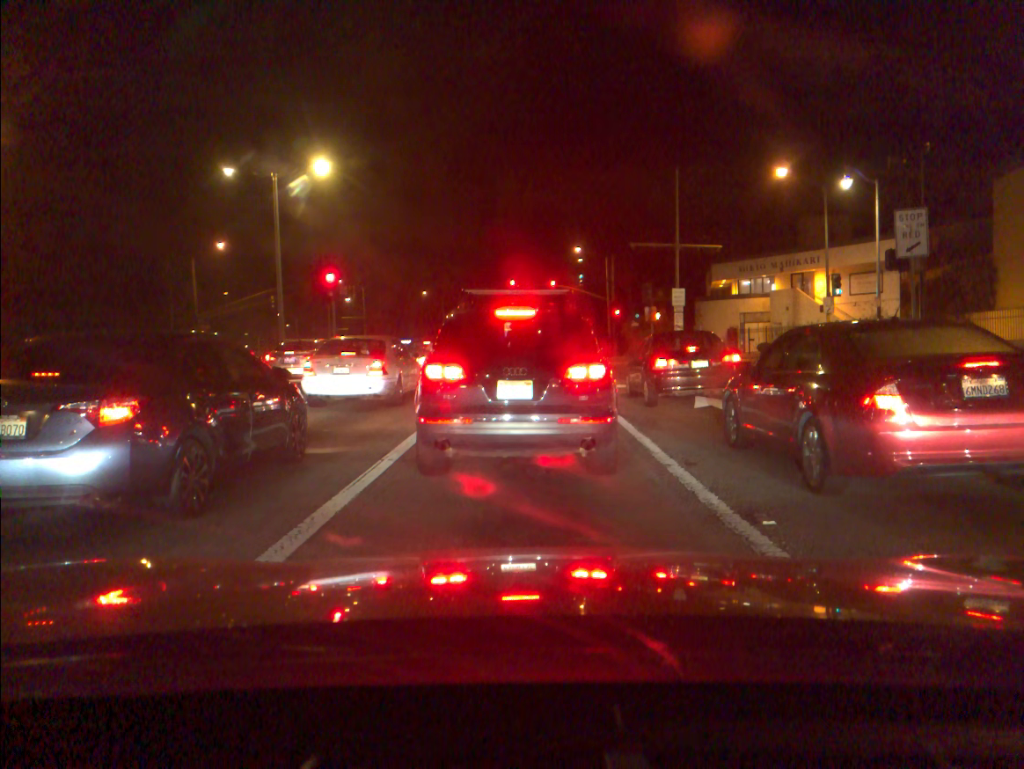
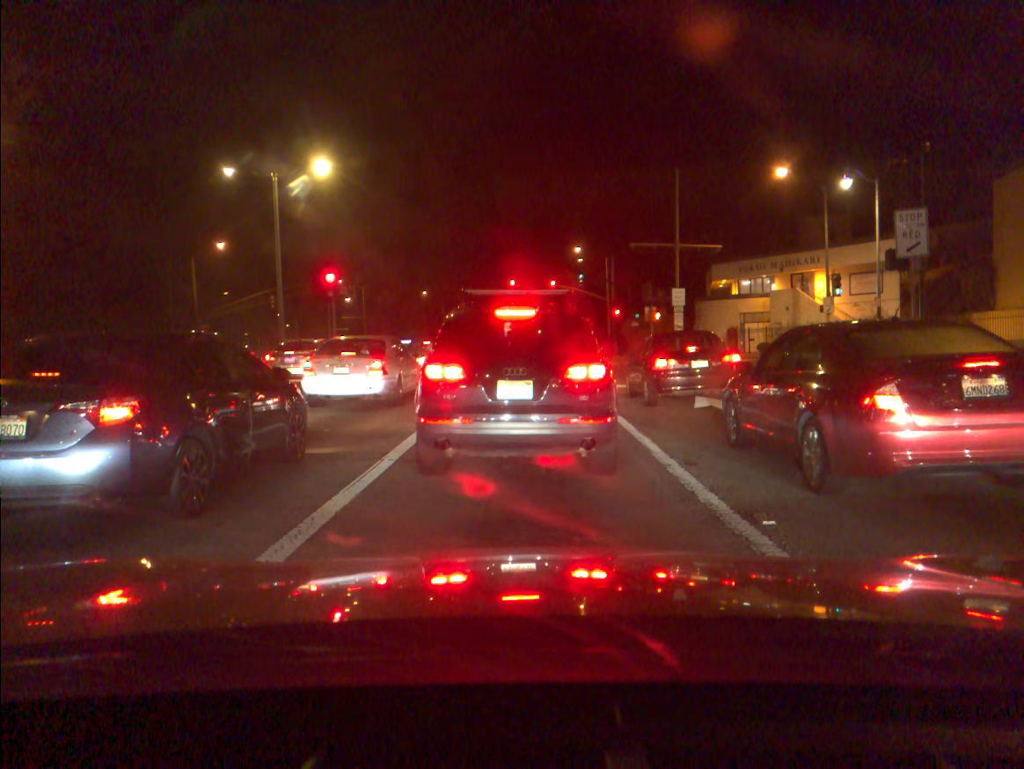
(0.0, 0.0) m; 0°
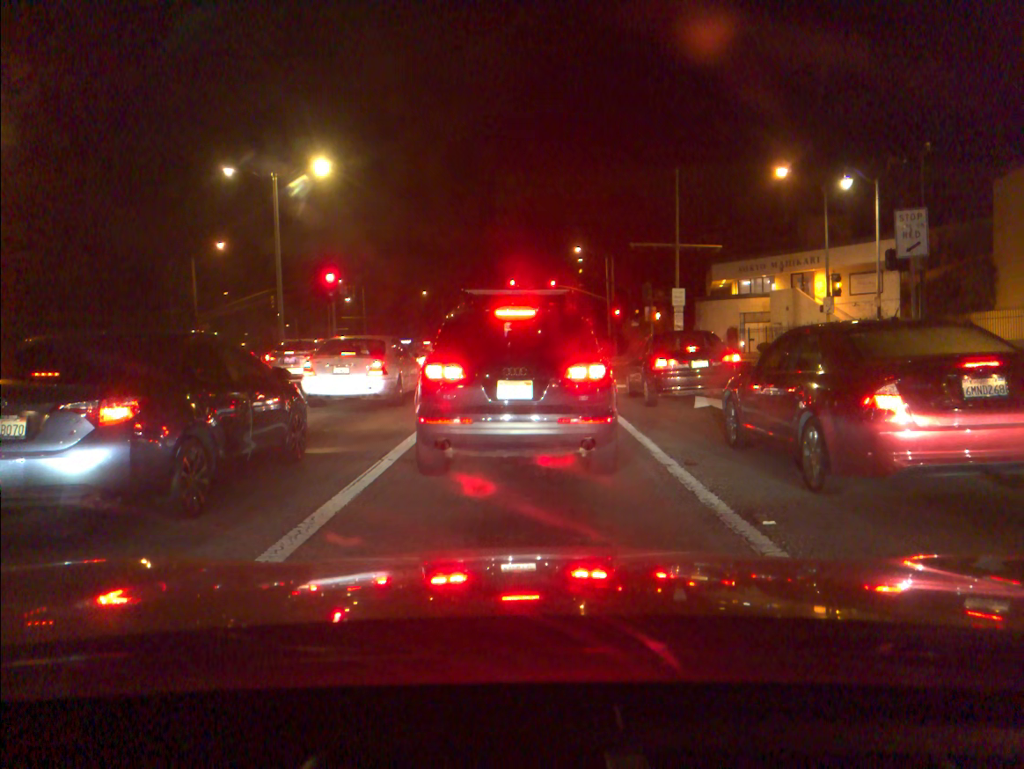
(0.0, 0.0) m; 0°
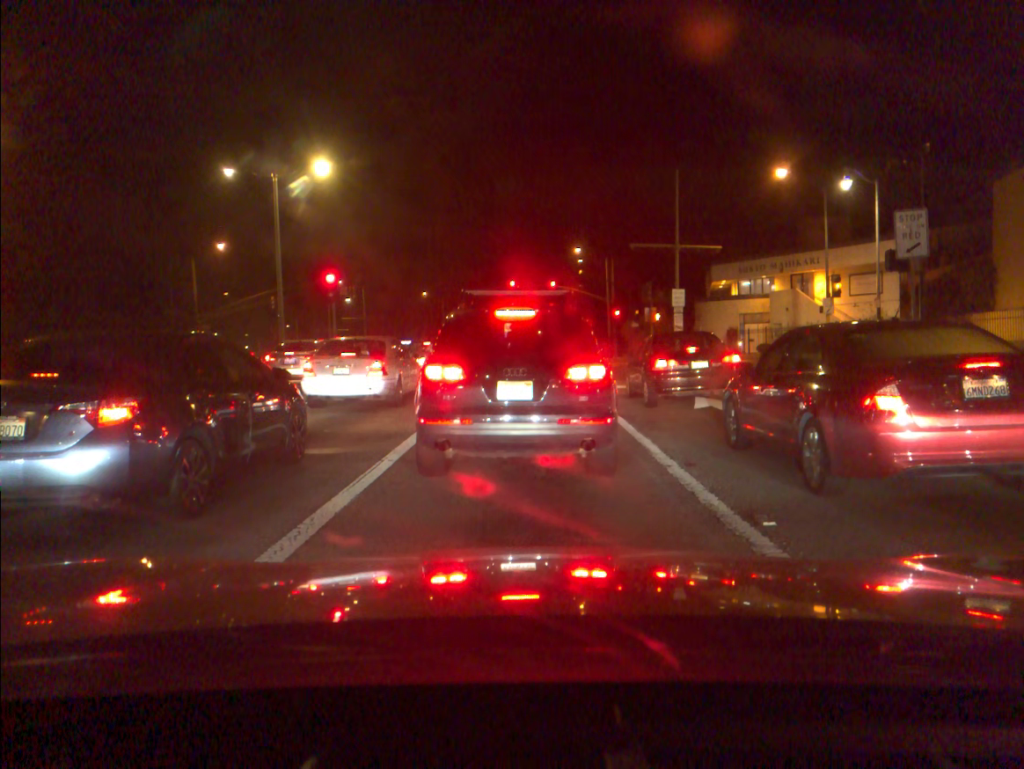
(0.0, 0.0) m; 0°
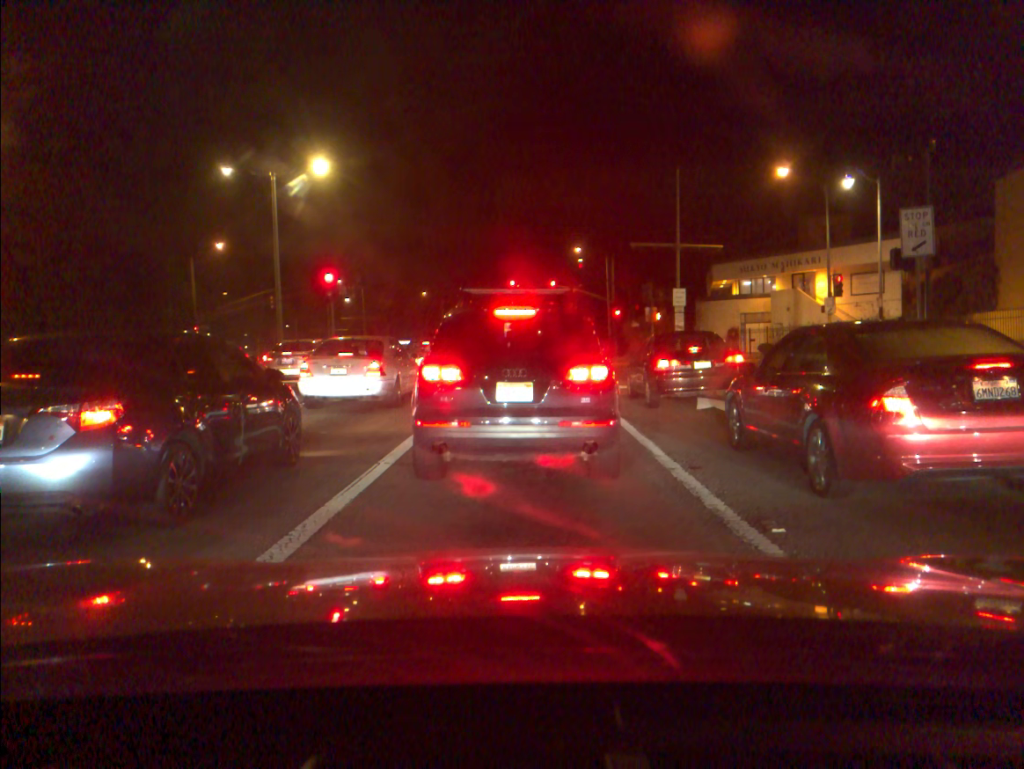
(0.0, +0.2) m; 0°
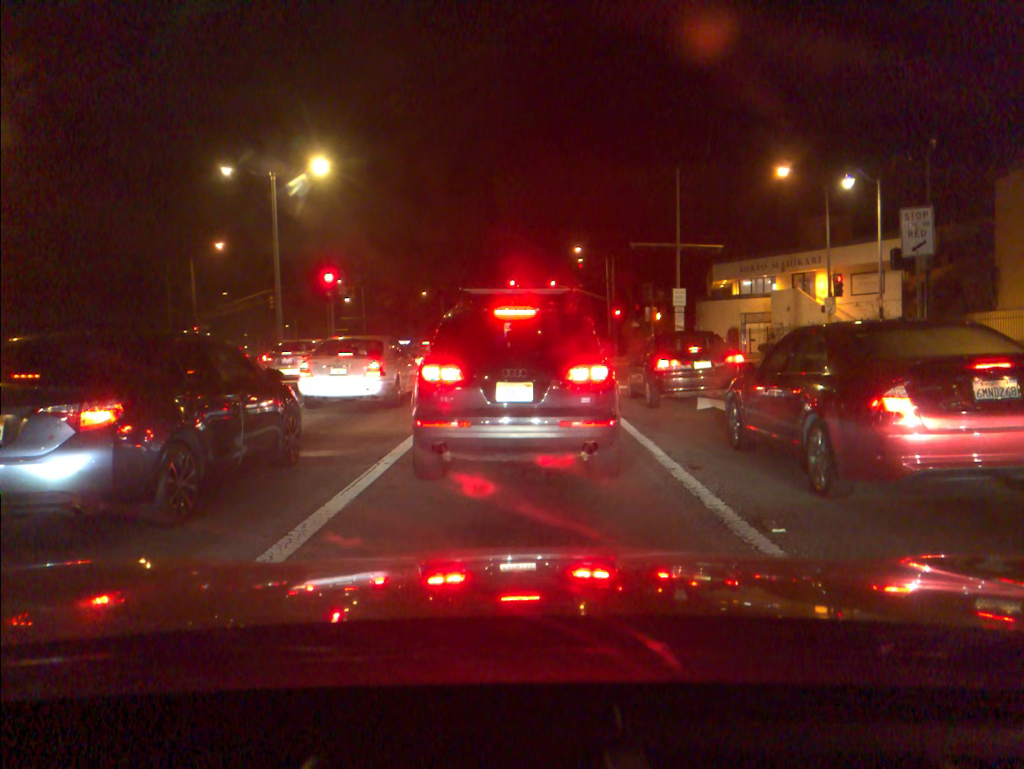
(0.0, 0.0) m; 0°
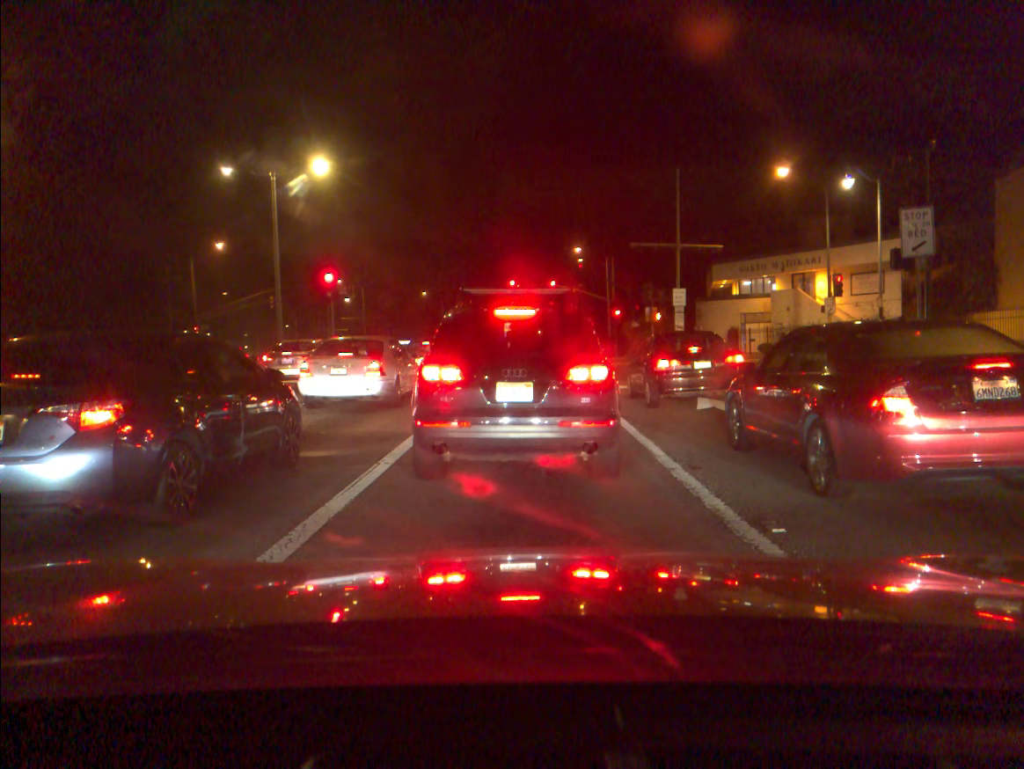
(0.0, 0.0) m; 0°
